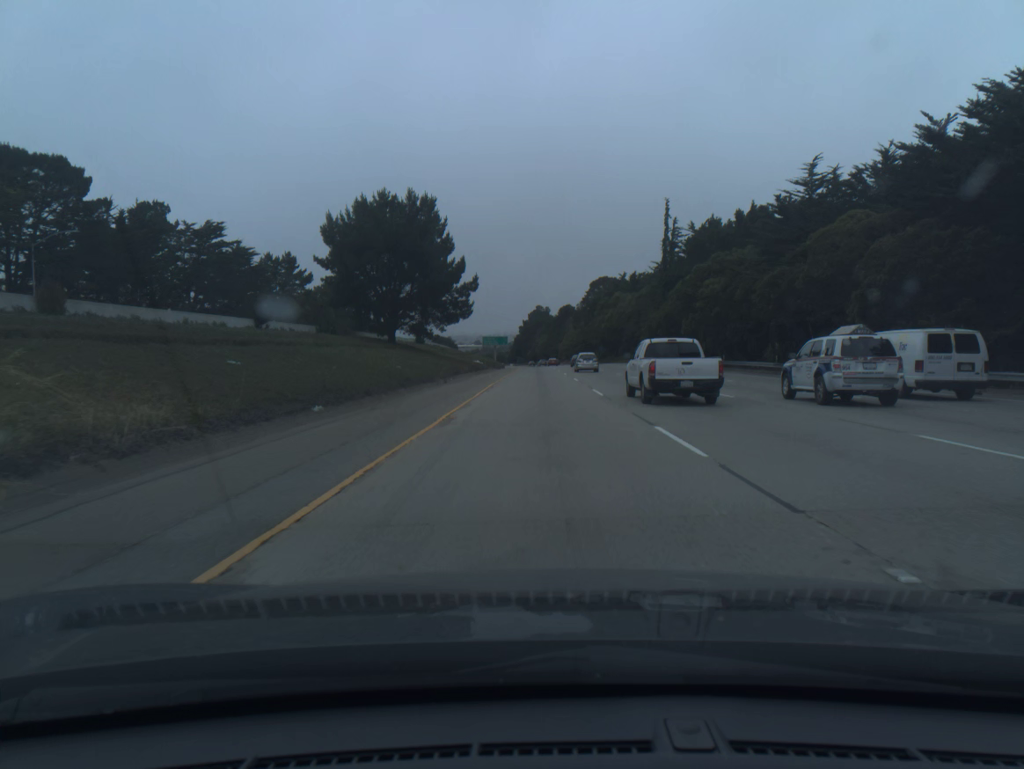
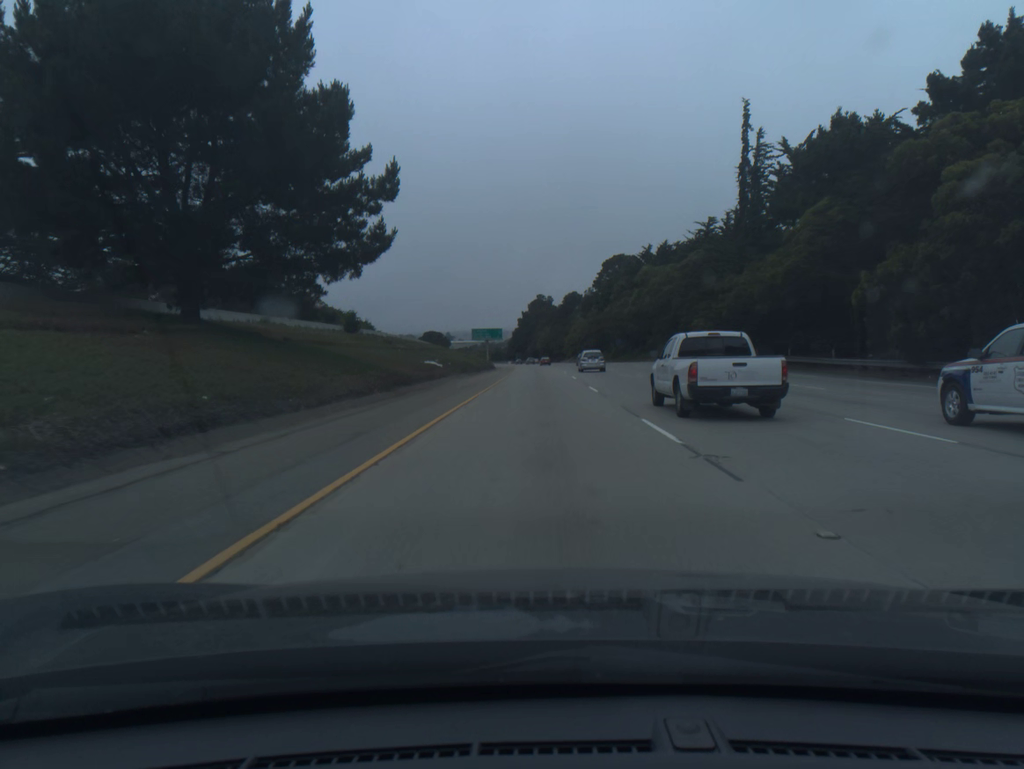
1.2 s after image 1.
(0.0, +41.2) m; 0°
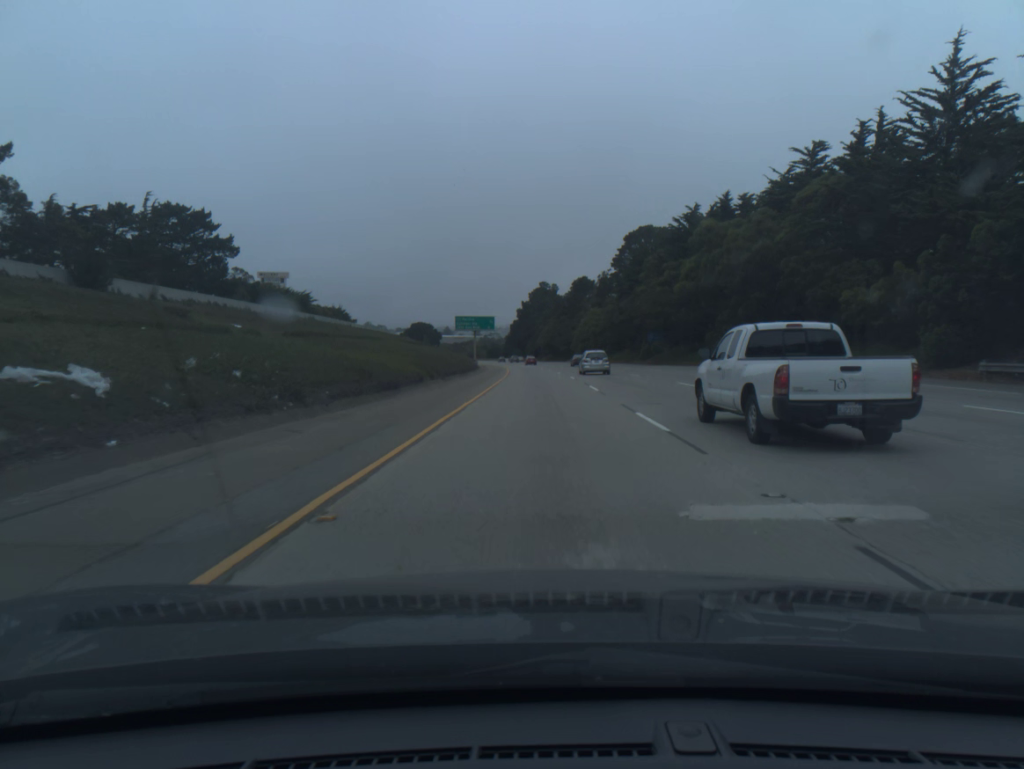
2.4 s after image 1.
(-0.1, +41.2) m; 0°
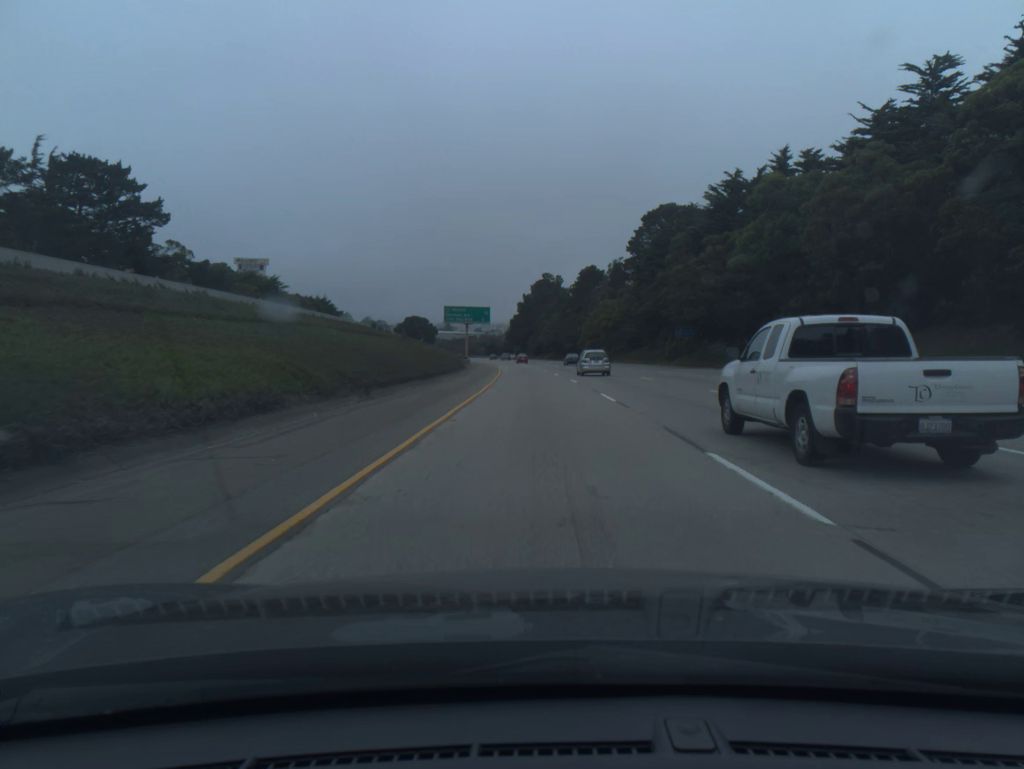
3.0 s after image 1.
(0.0, +20.6) m; 0°
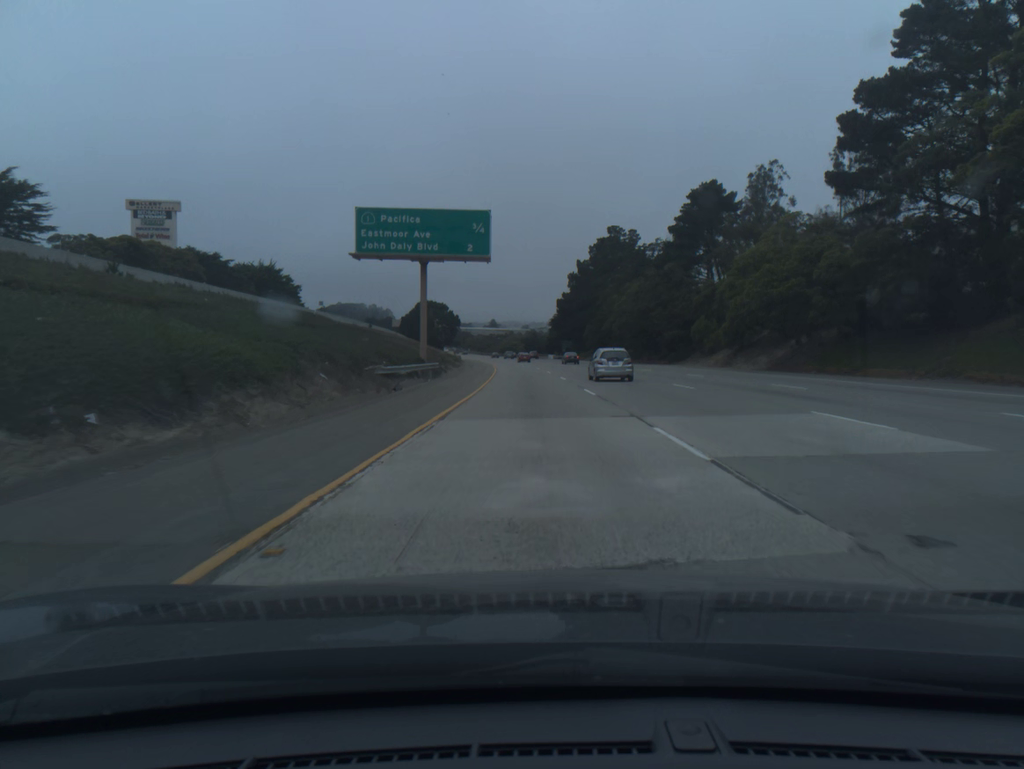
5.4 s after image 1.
(-2.1, +82.4) m; -3°
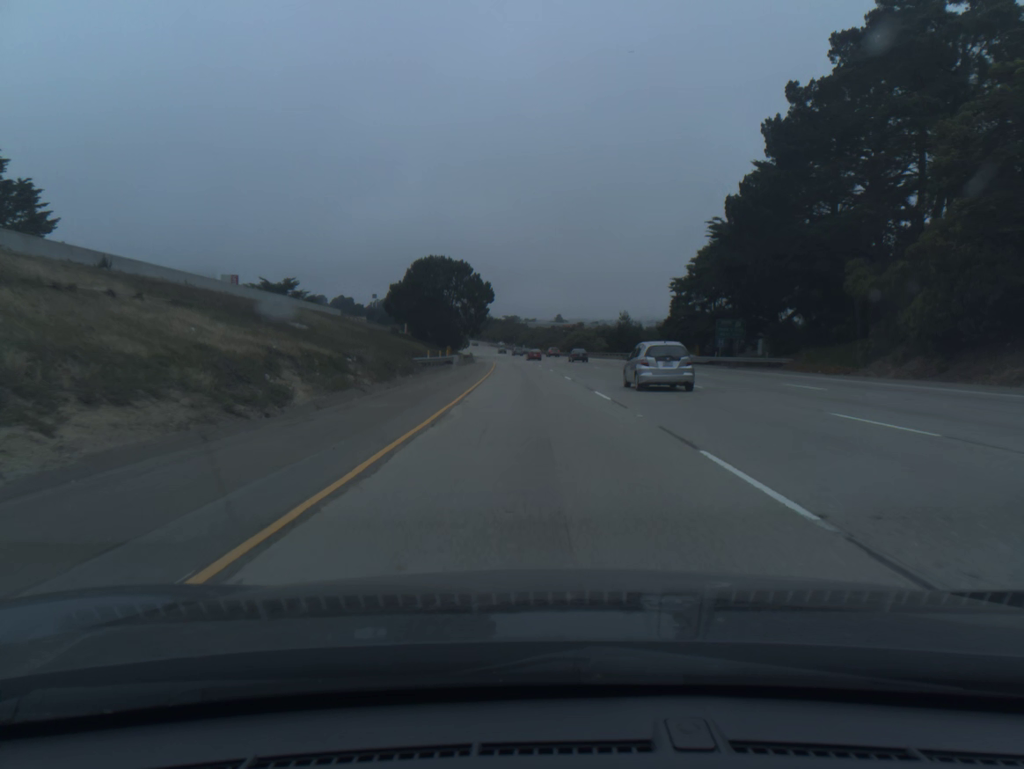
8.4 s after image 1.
(-4.4, +102.9) m; -5°
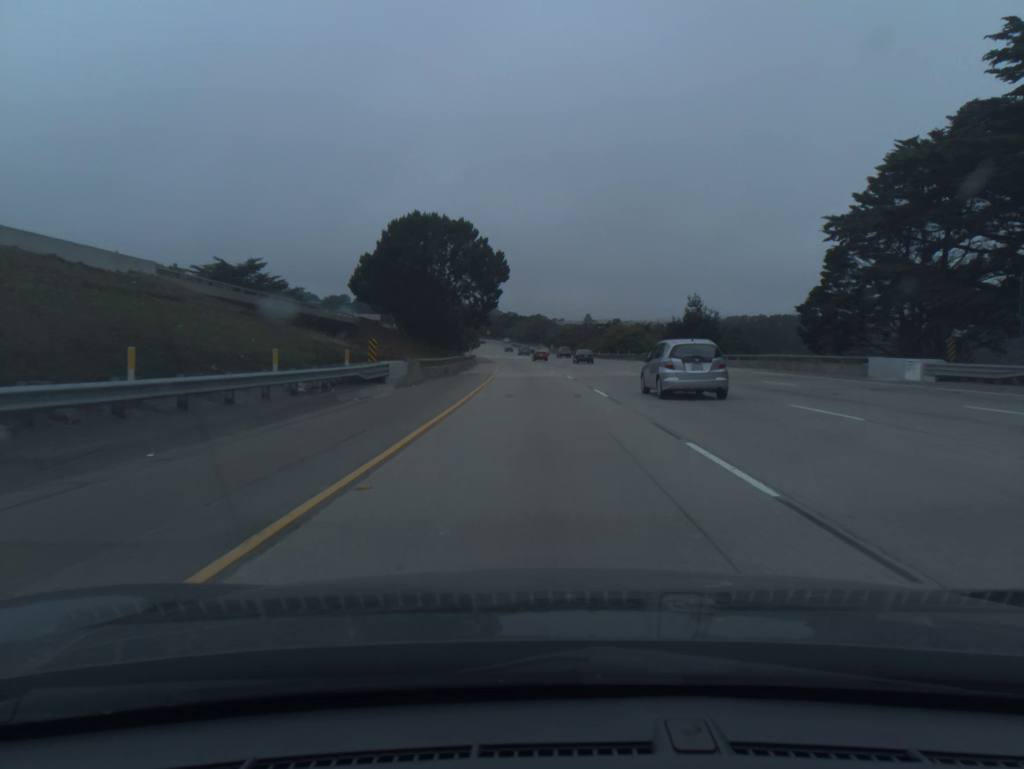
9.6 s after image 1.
(-0.7, +41.1) m; -2°
